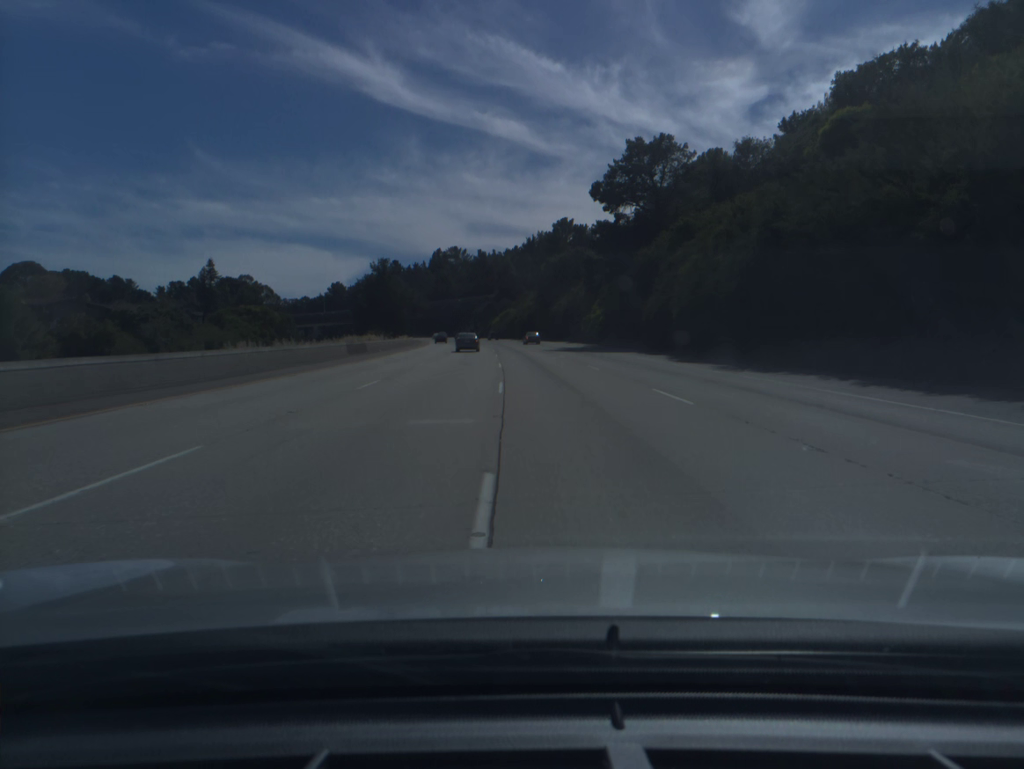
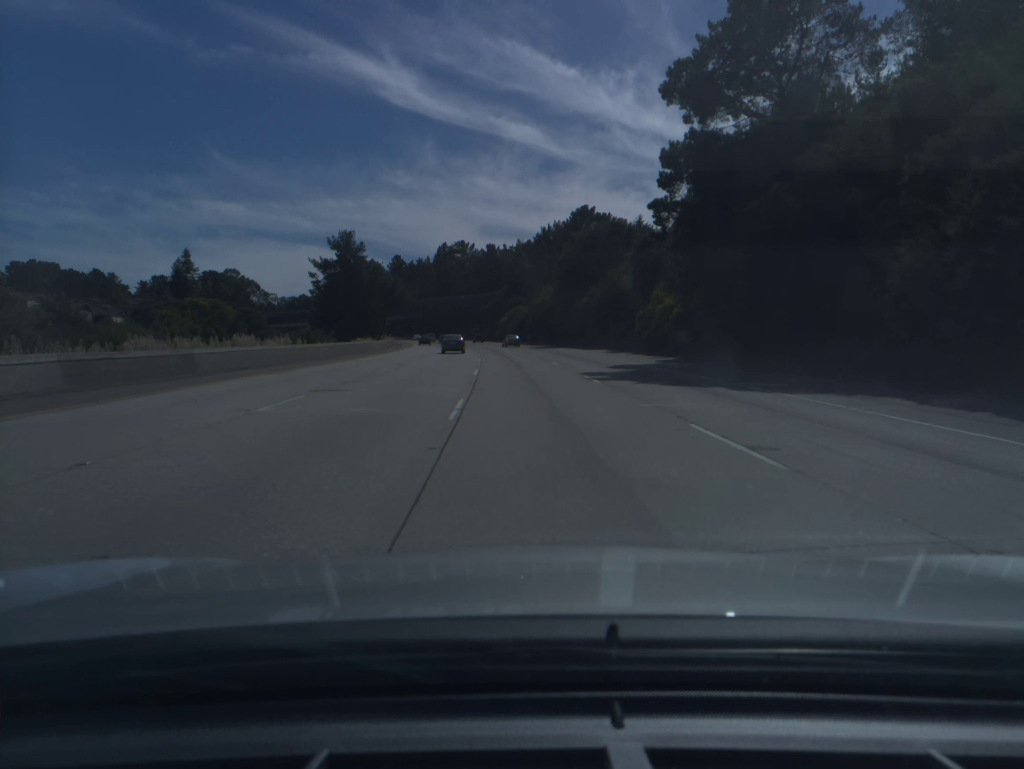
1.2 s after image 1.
(-0.5, +35.4) m; -1°
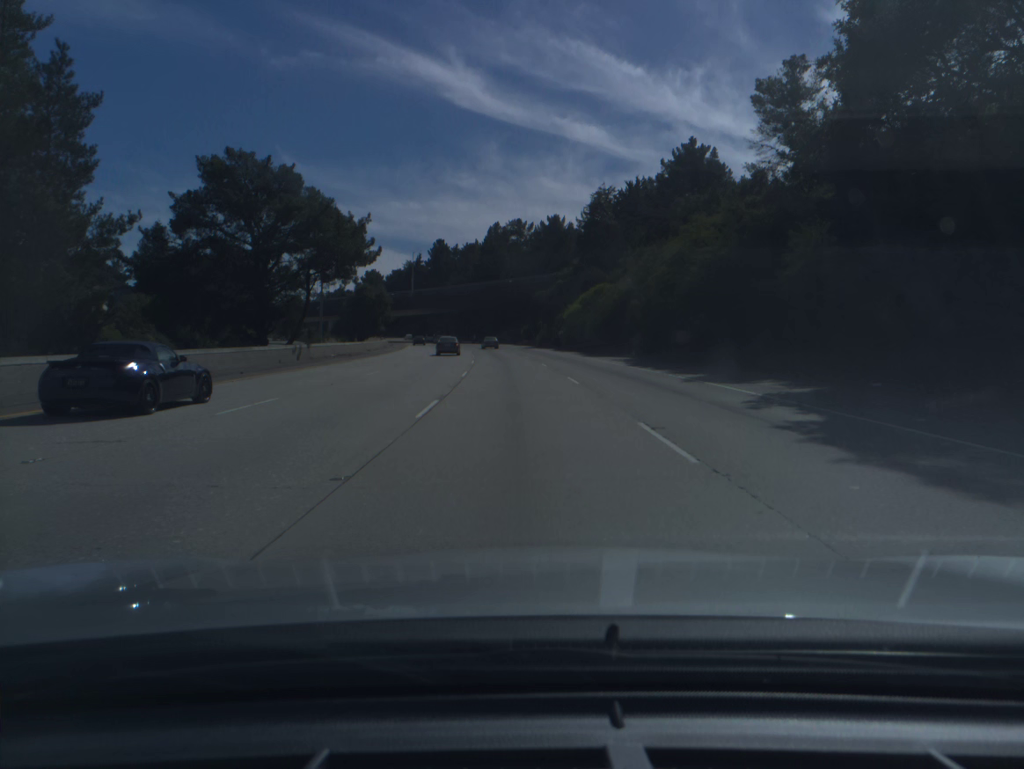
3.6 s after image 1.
(-2.8, +72.5) m; -4°
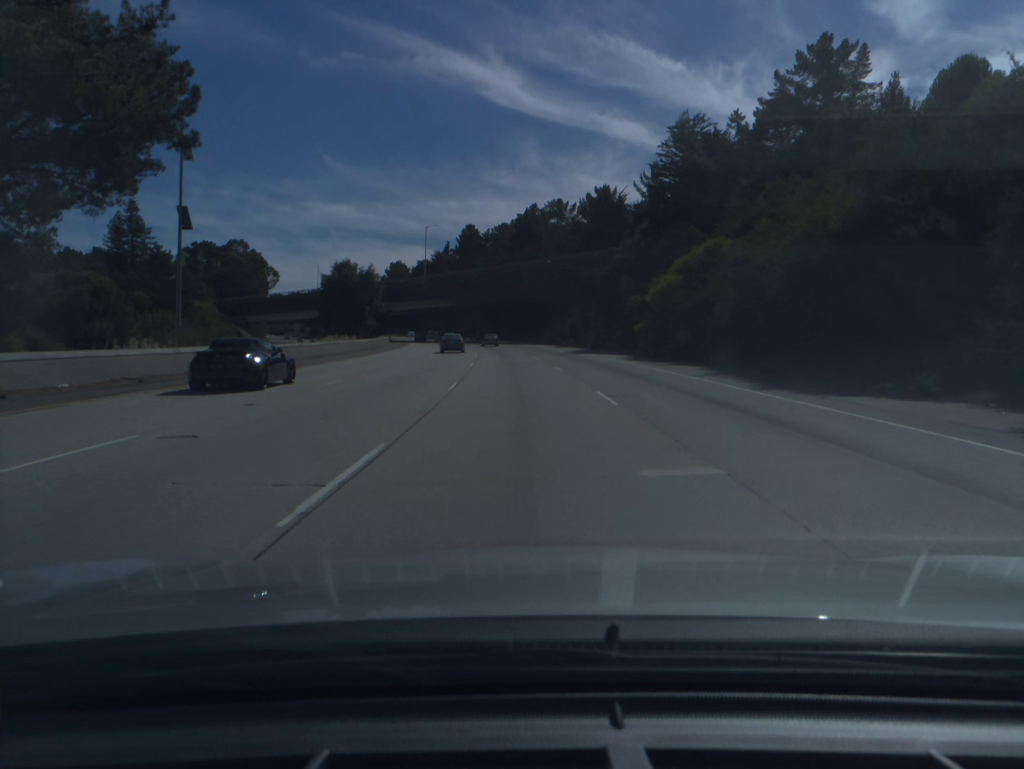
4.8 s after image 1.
(-0.9, +37.2) m; -3°
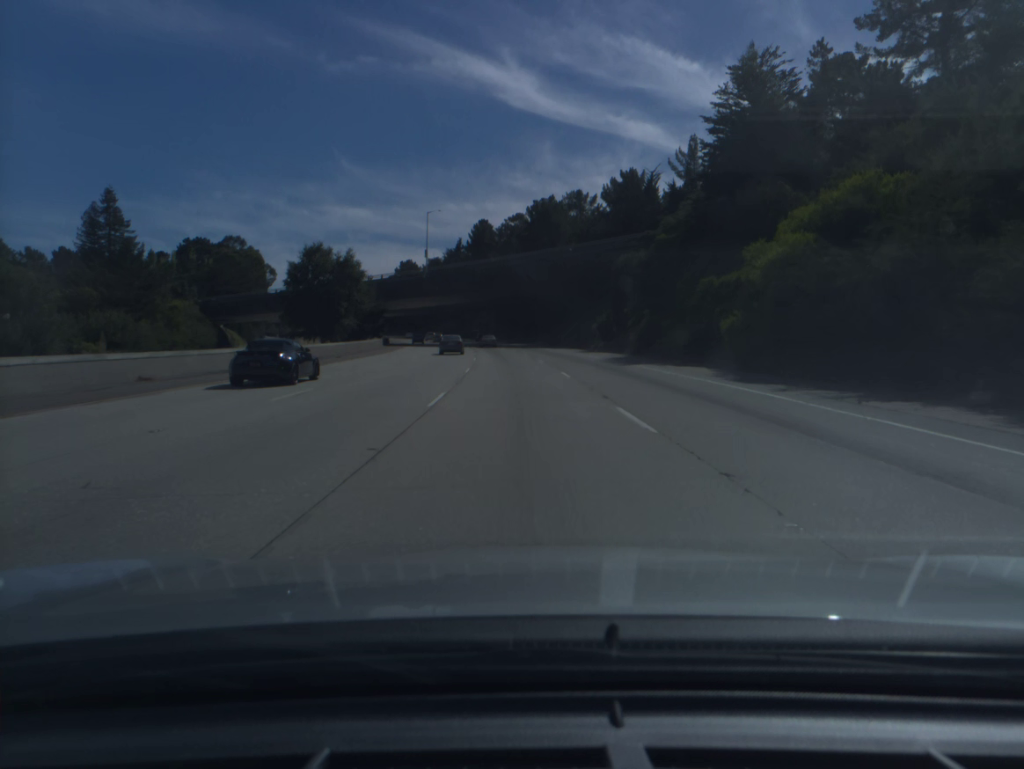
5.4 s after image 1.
(-0.2, +18.9) m; -1°
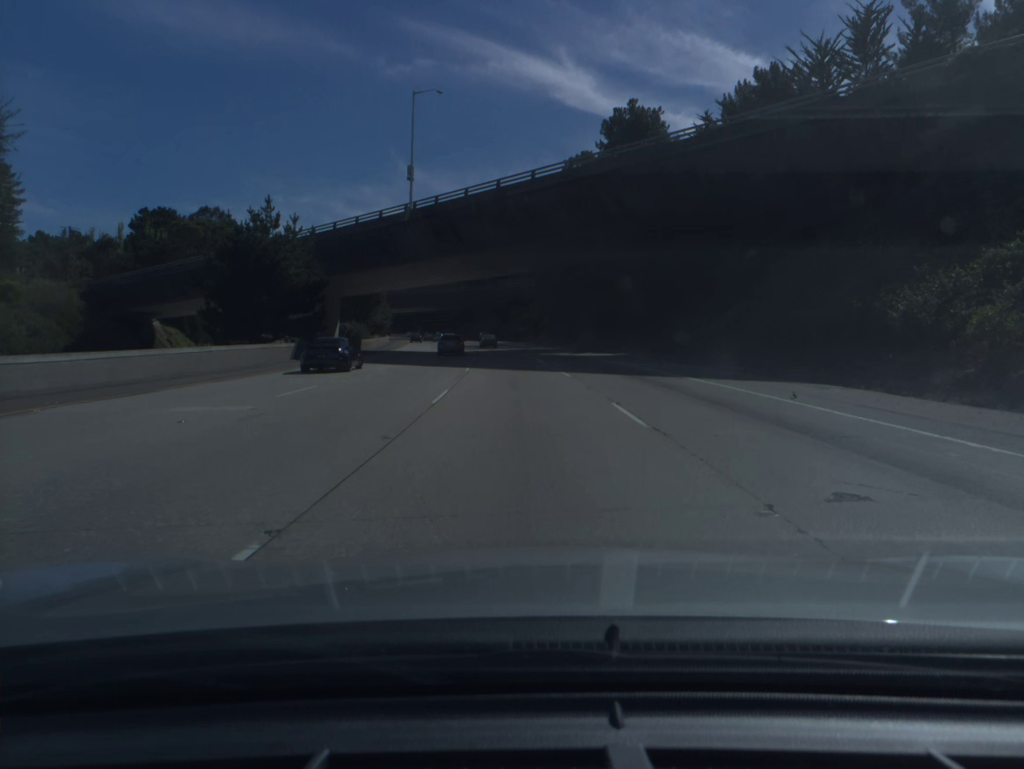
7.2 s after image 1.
(-2.0, +57.6) m; -4°
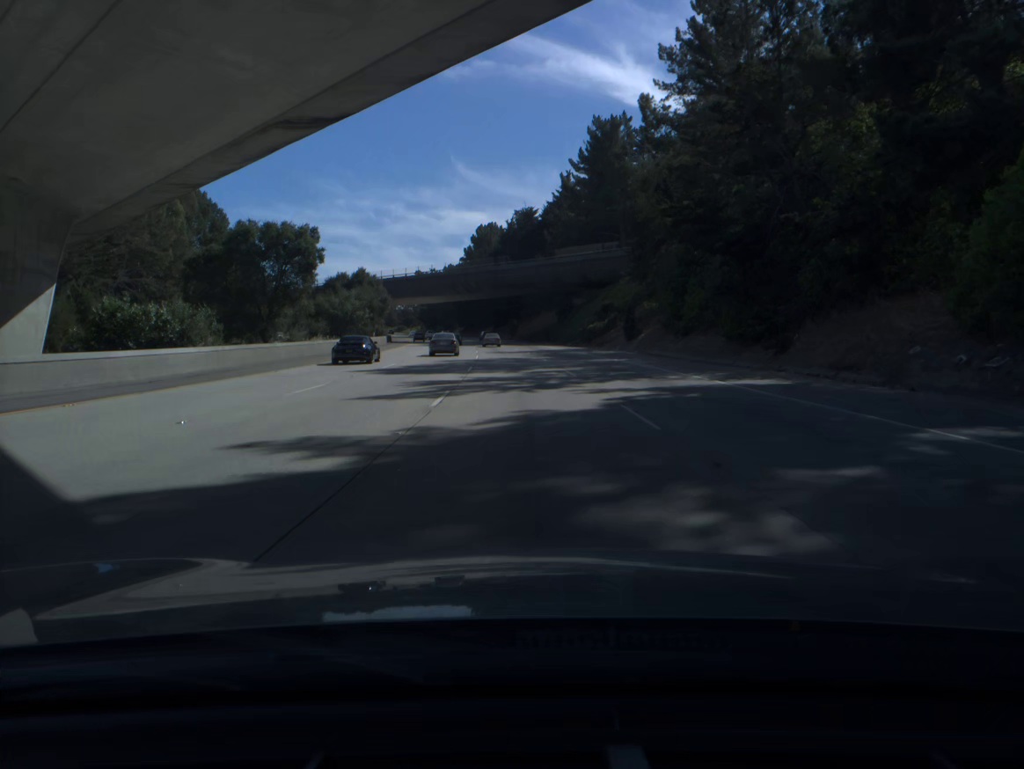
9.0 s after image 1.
(-2.2, +58.6) m; -4°
